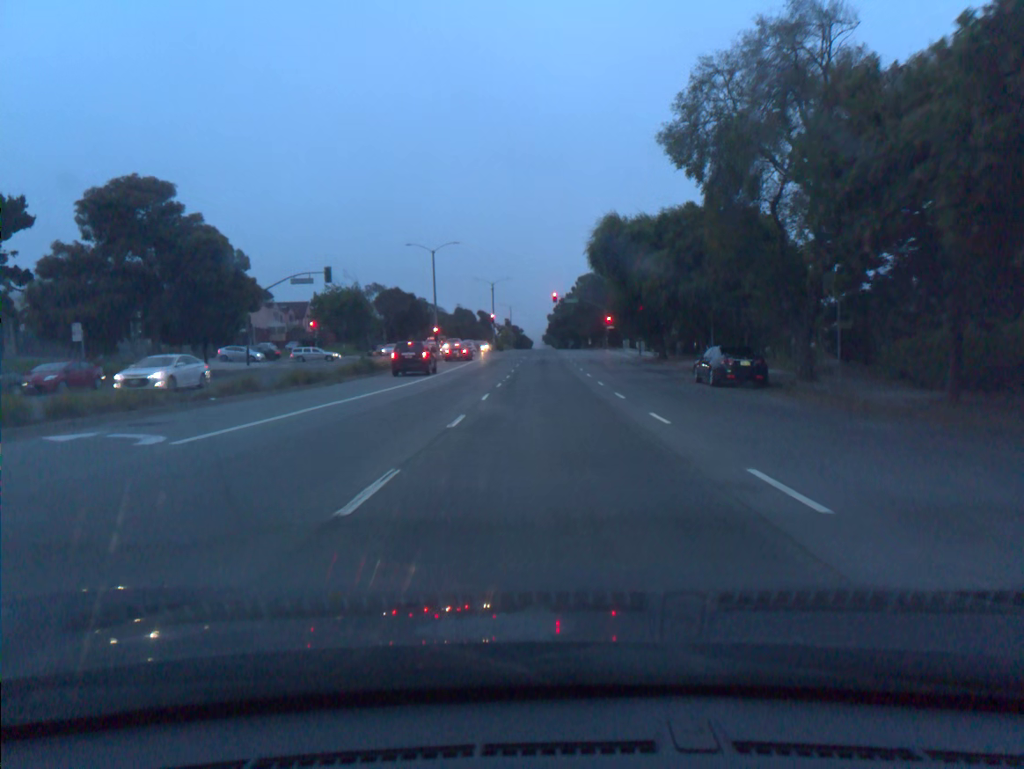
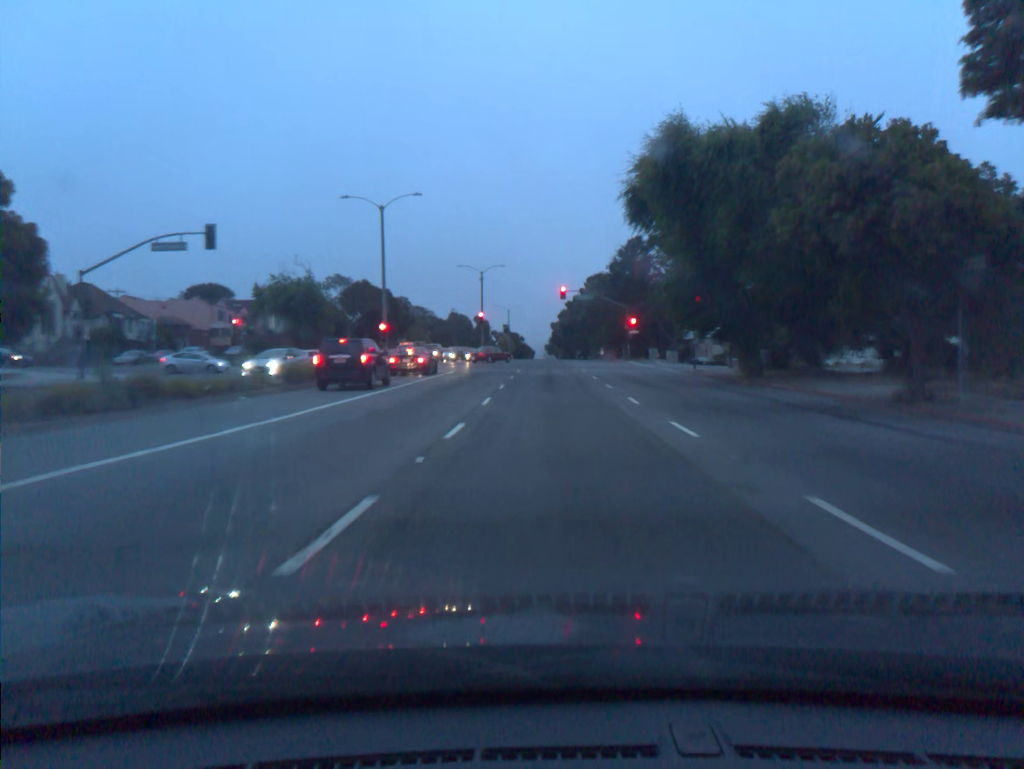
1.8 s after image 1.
(-0.1, +23.1) m; 0°
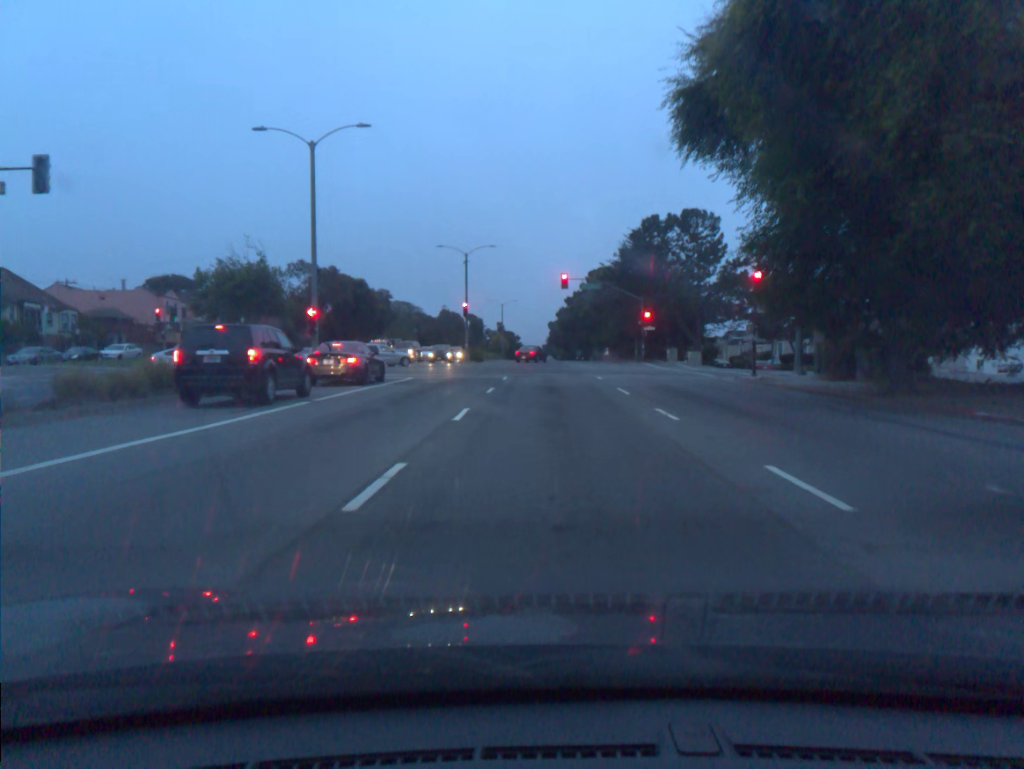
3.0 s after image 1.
(0.0, +13.1) m; 0°
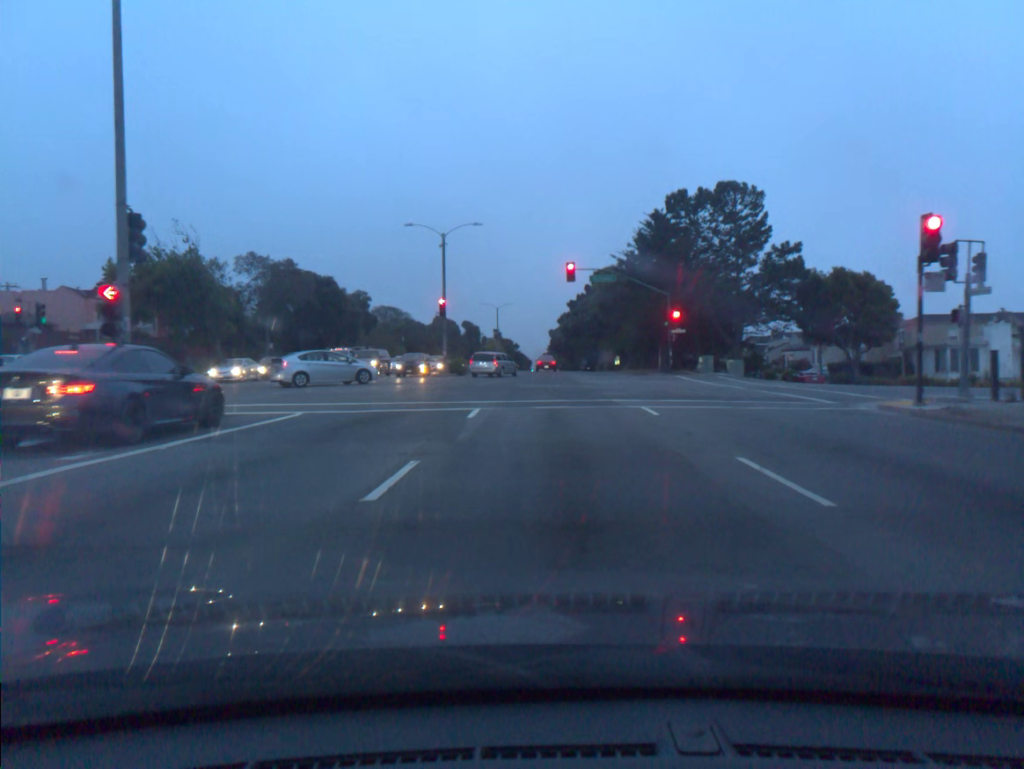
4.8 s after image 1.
(0.0, +14.5) m; 0°
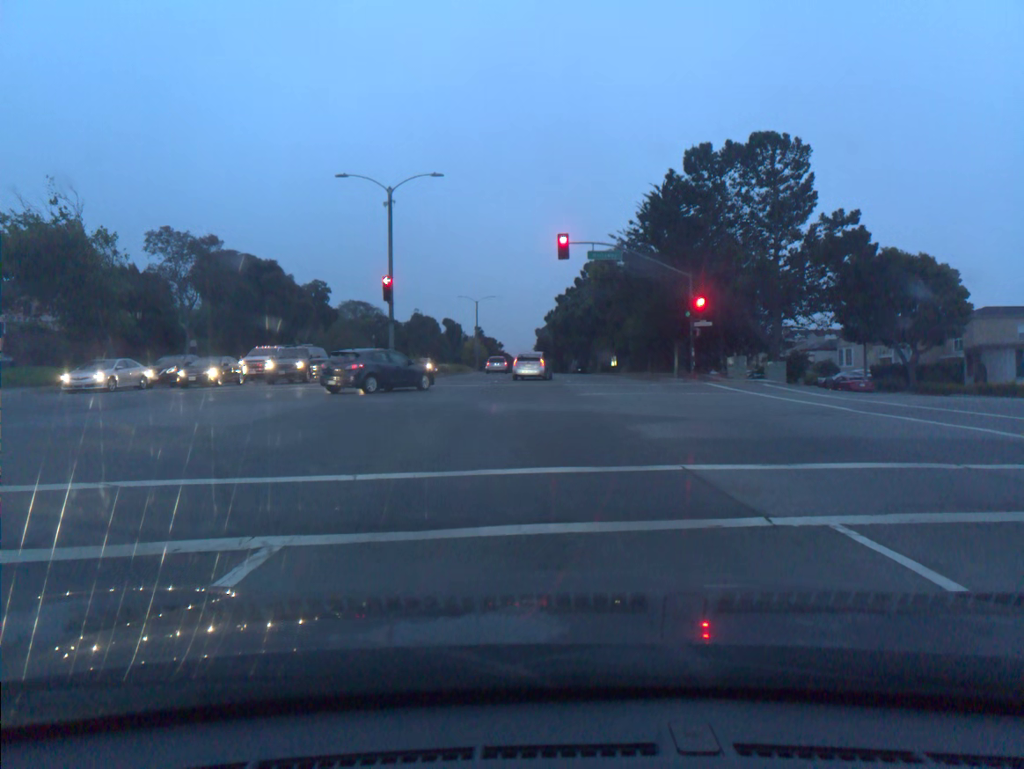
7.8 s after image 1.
(+0.2, +12.8) m; +1°
